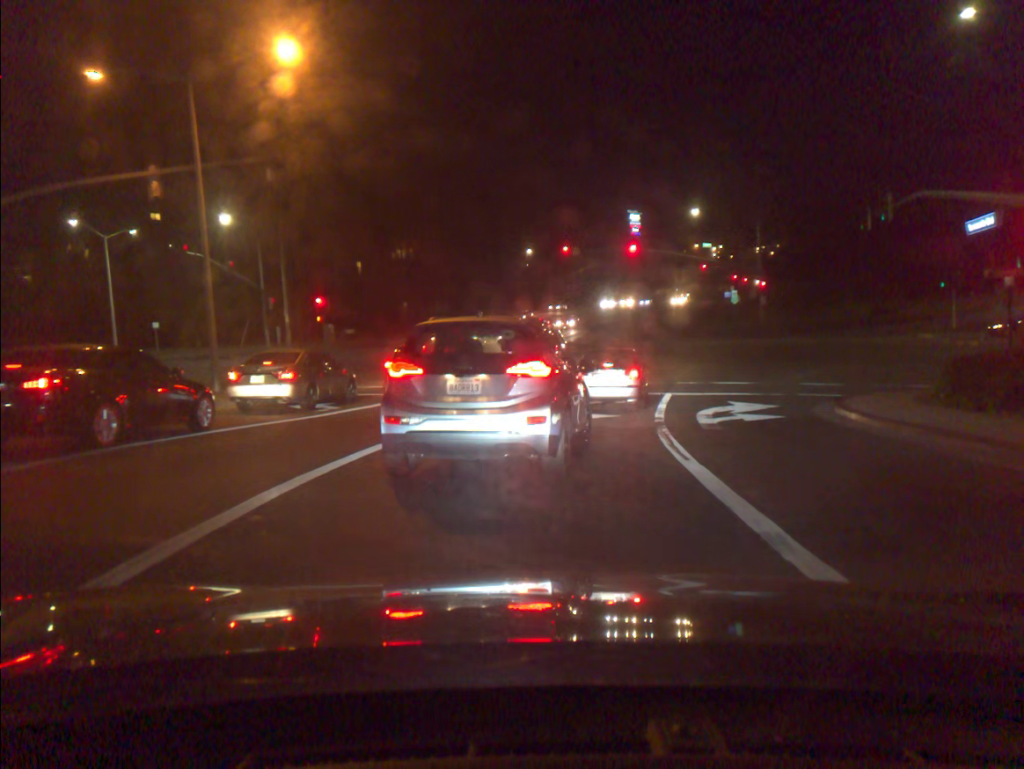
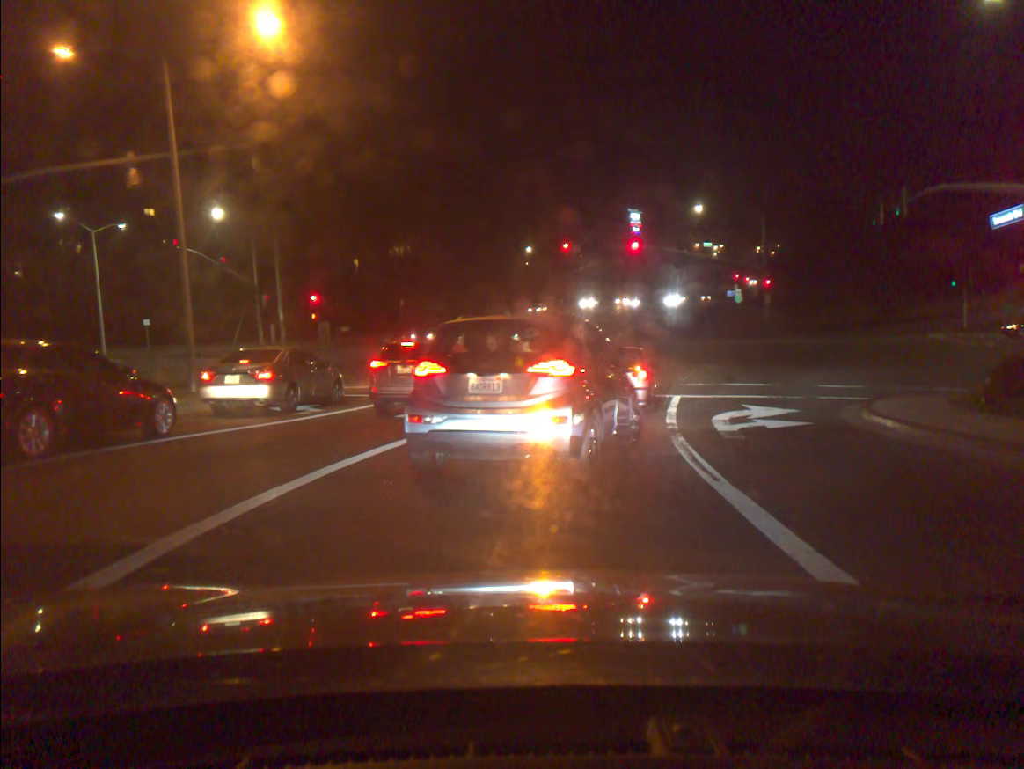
(0.0, +1.4) m; 0°
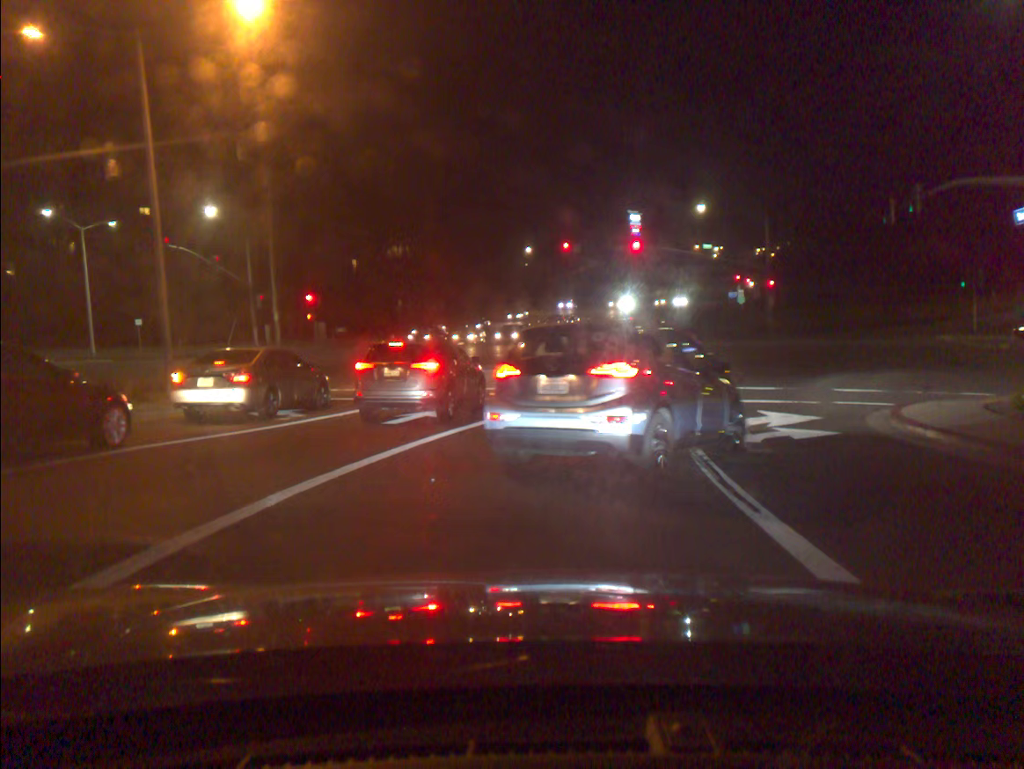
(0.0, +1.3) m; 0°
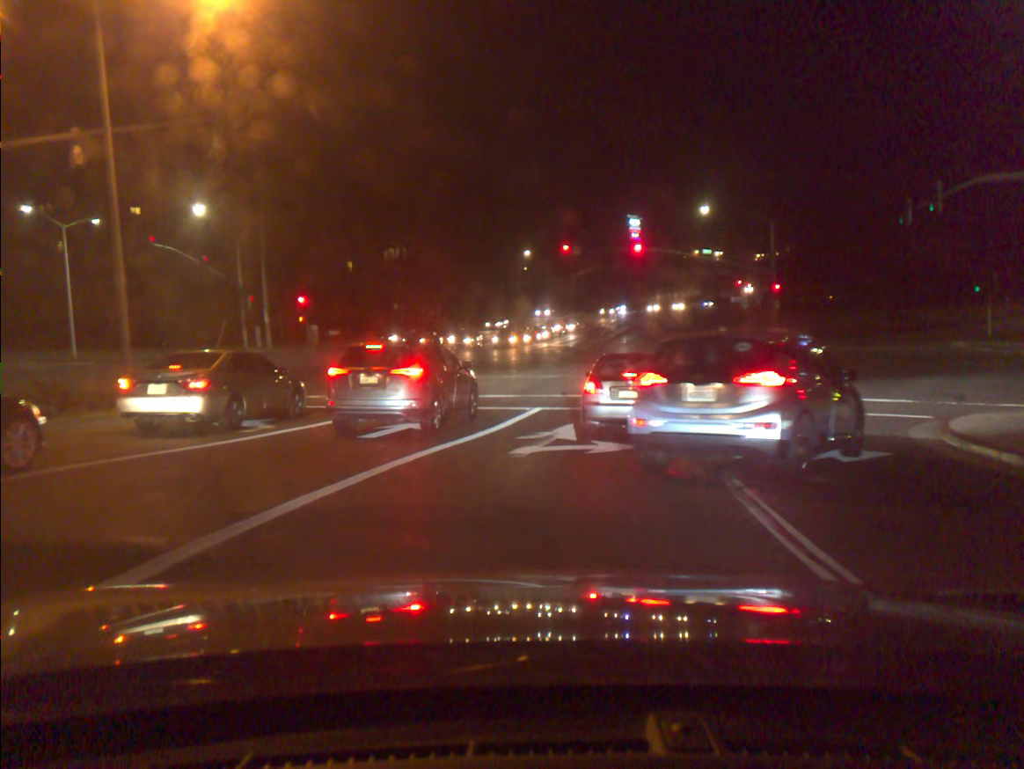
(-0.1, +1.8) m; 0°
